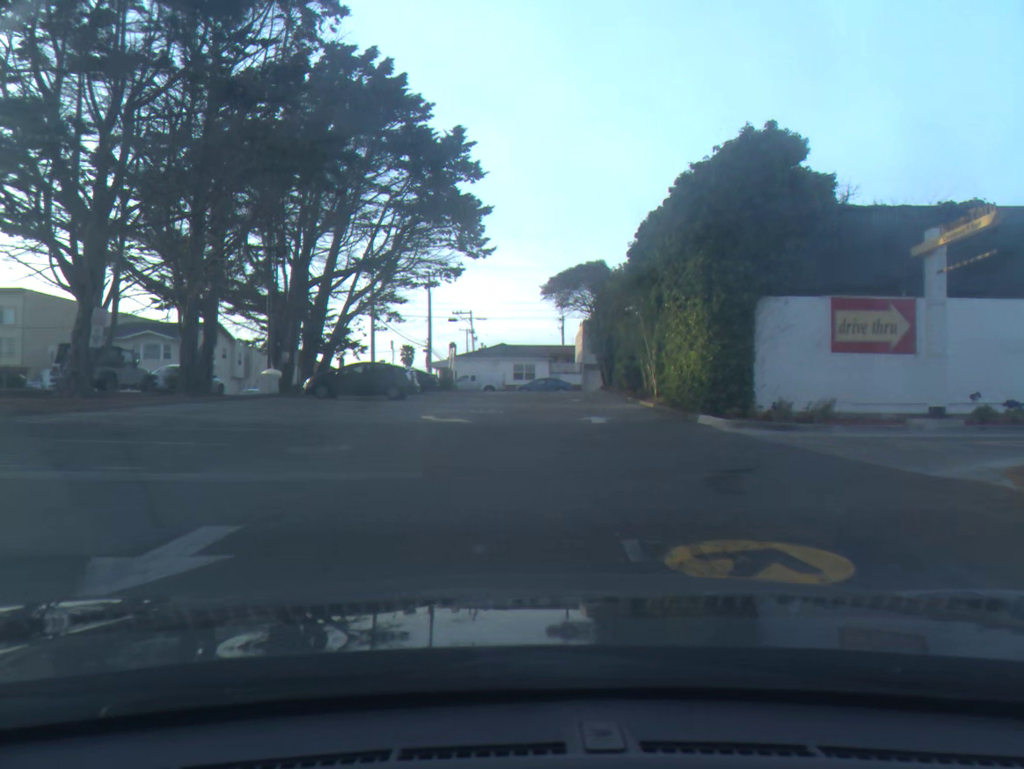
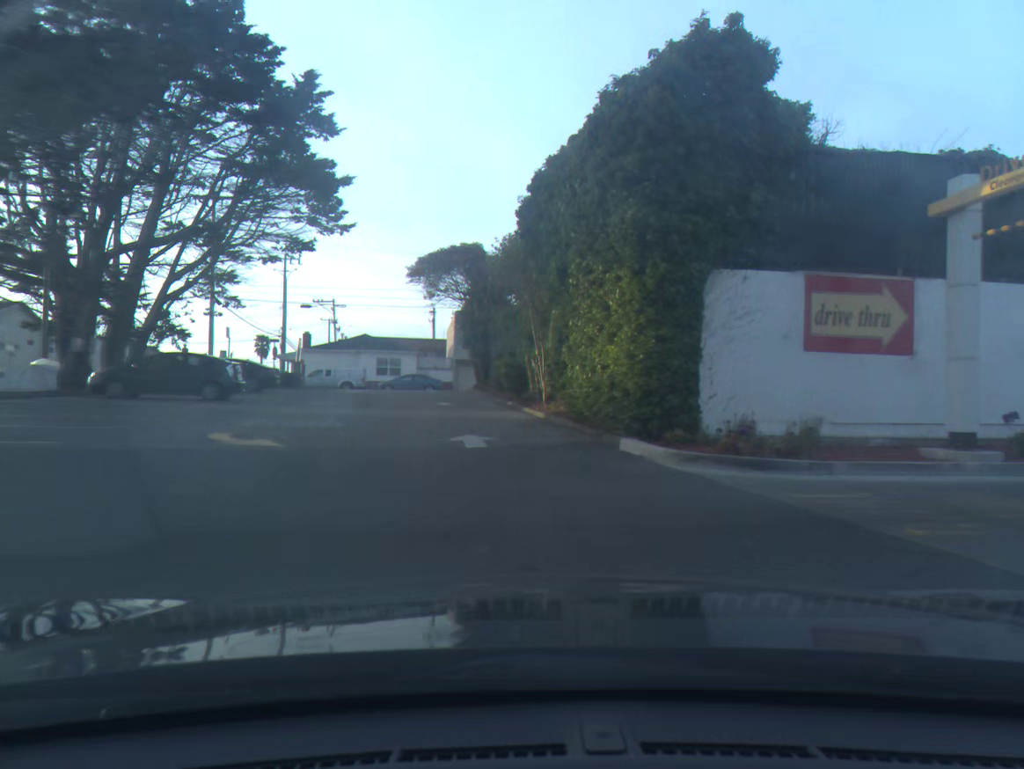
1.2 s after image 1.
(+0.6, +5.3) m; +20°
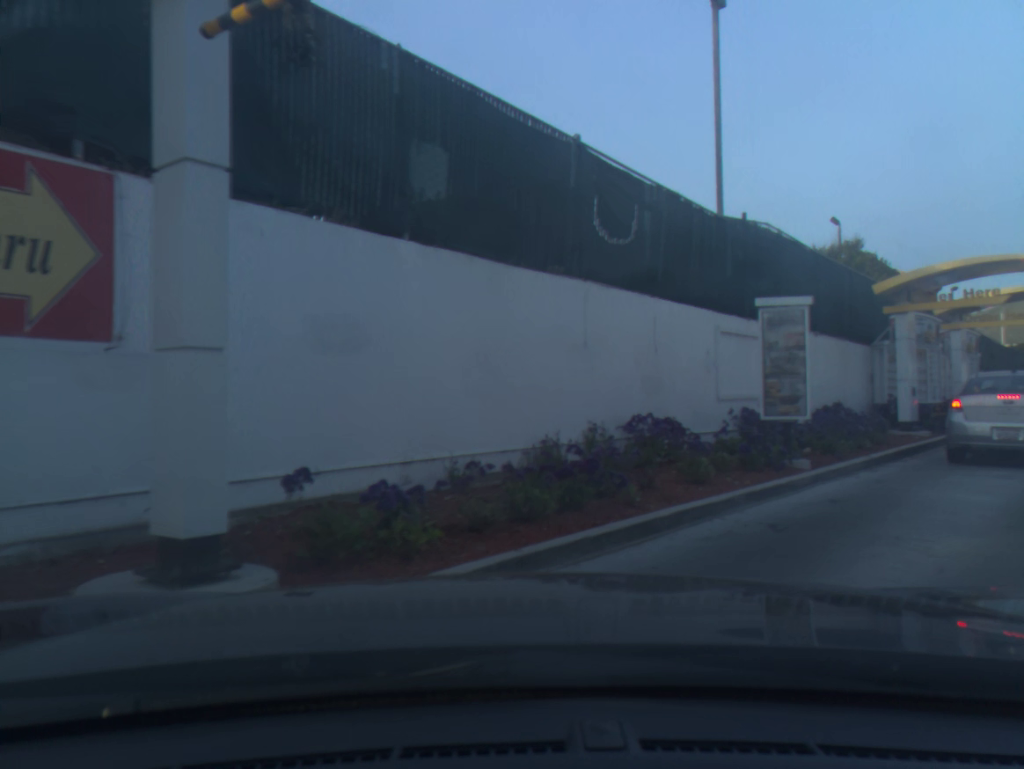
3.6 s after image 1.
(+2.7, +6.3) m; +52°
